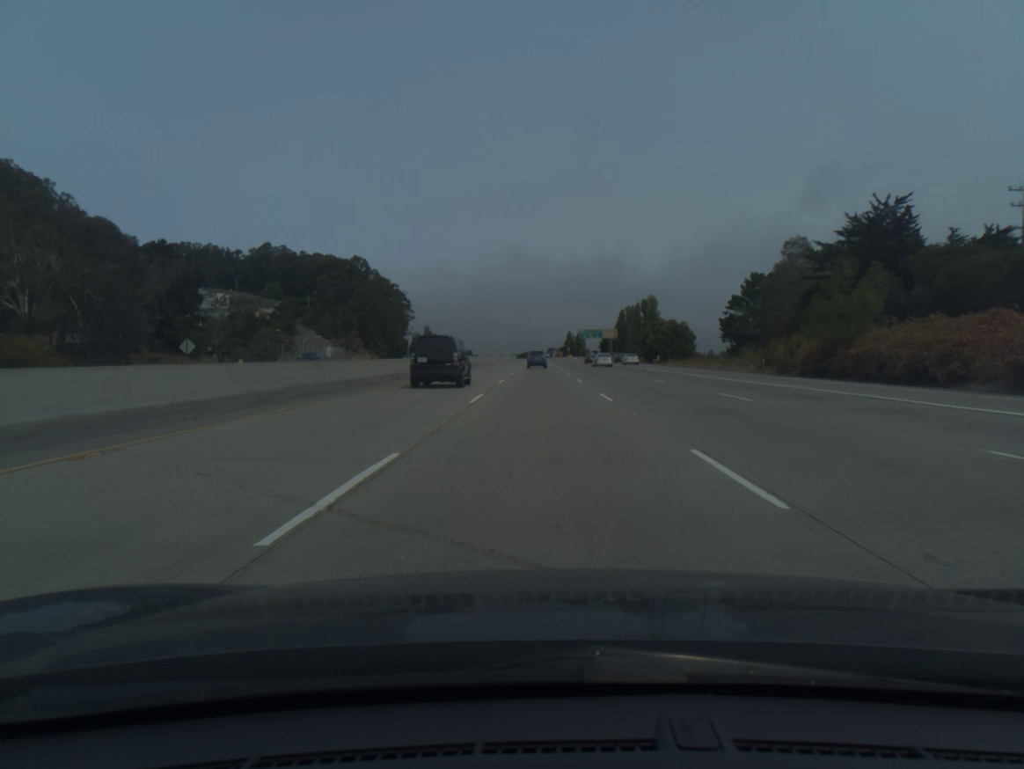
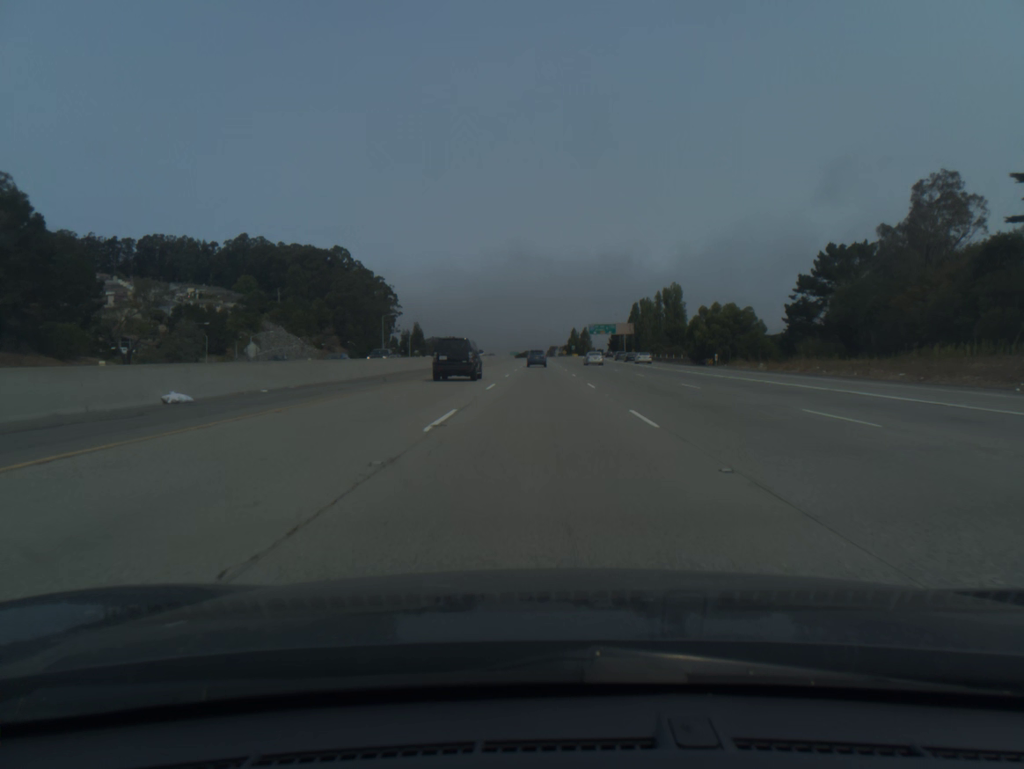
(0.0, +37.1) m; 0°
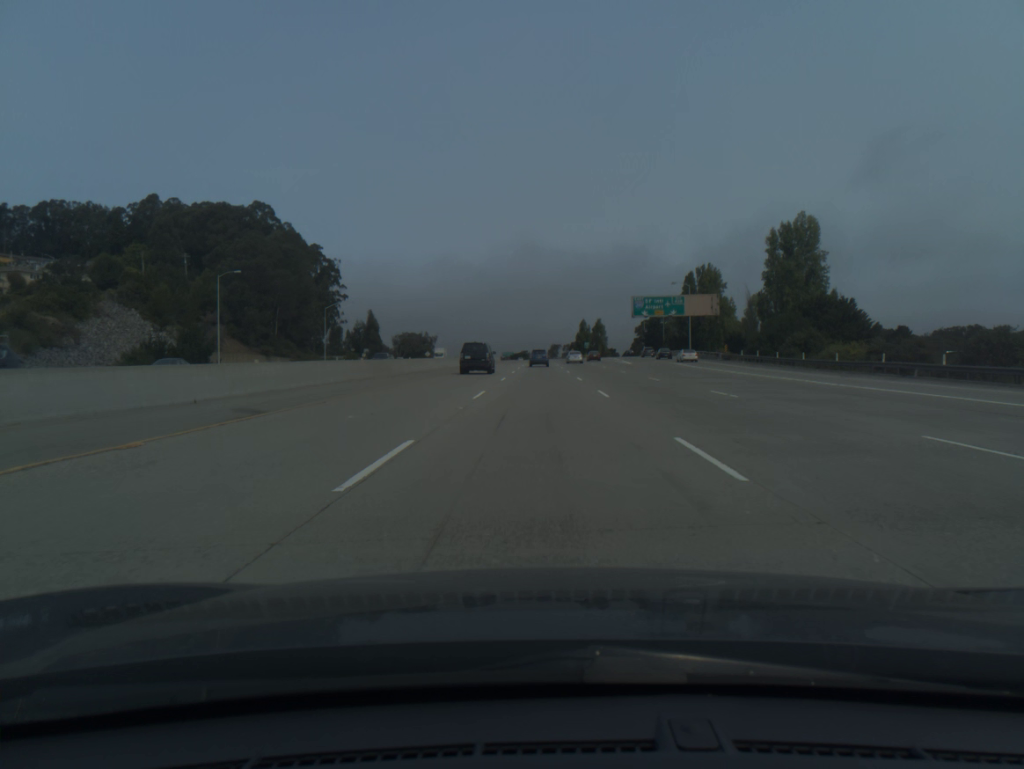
(-0.1, +93.3) m; 0°
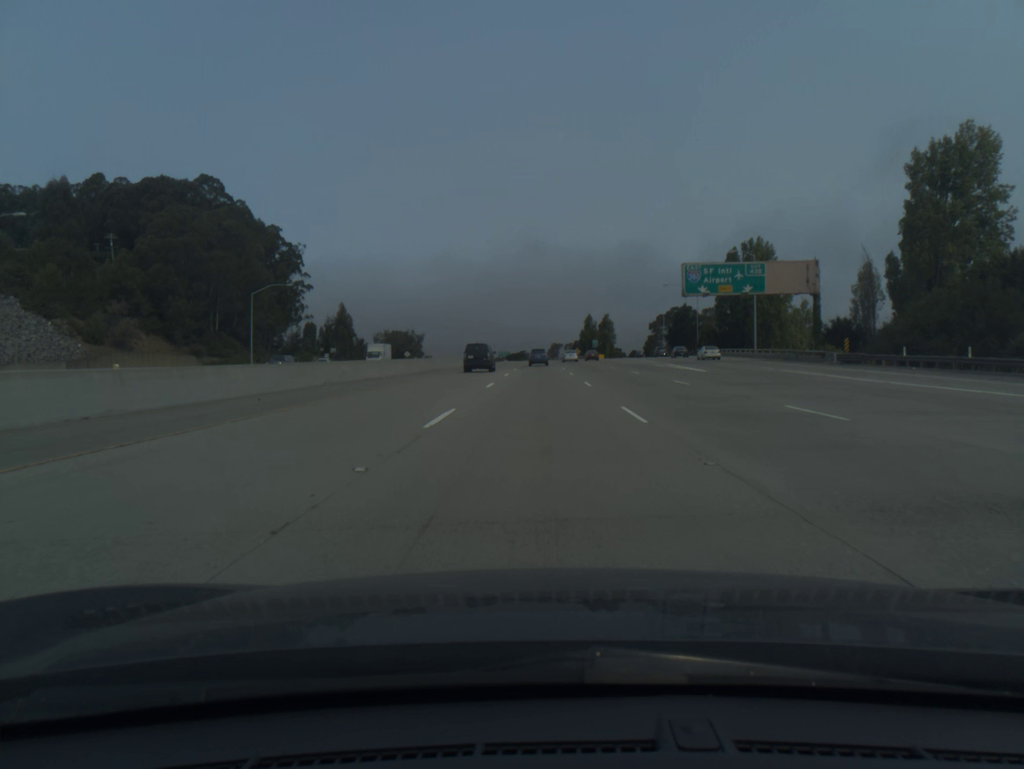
(0.0, +37.5) m; 0°
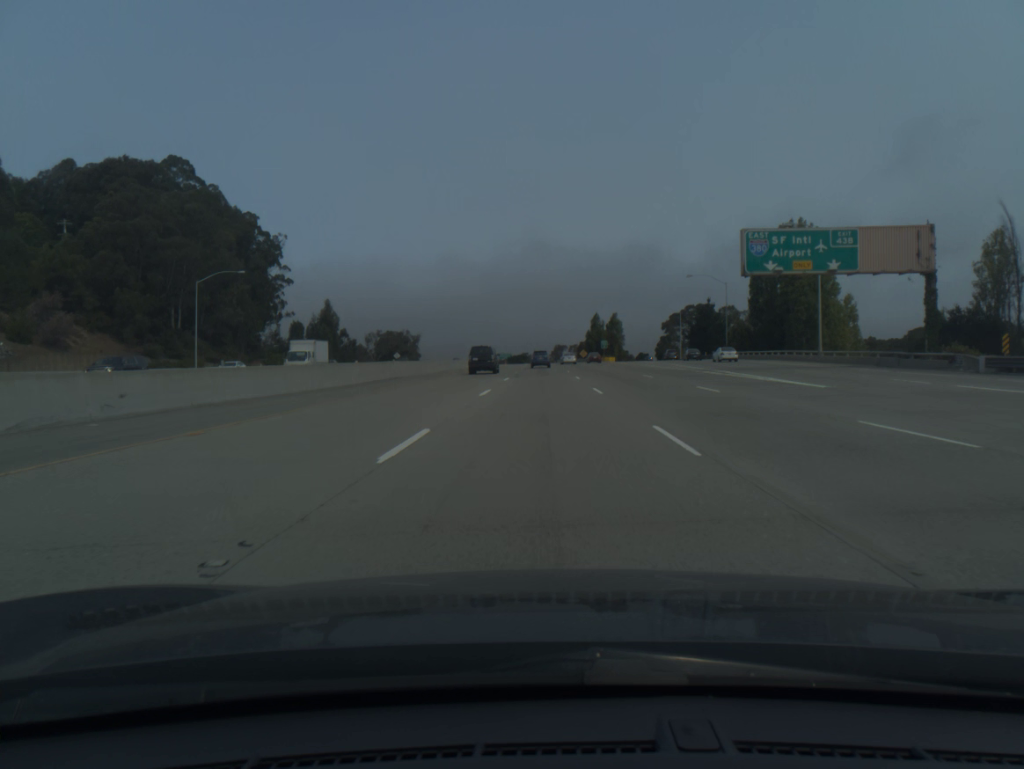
(0.0, +18.8) m; 0°
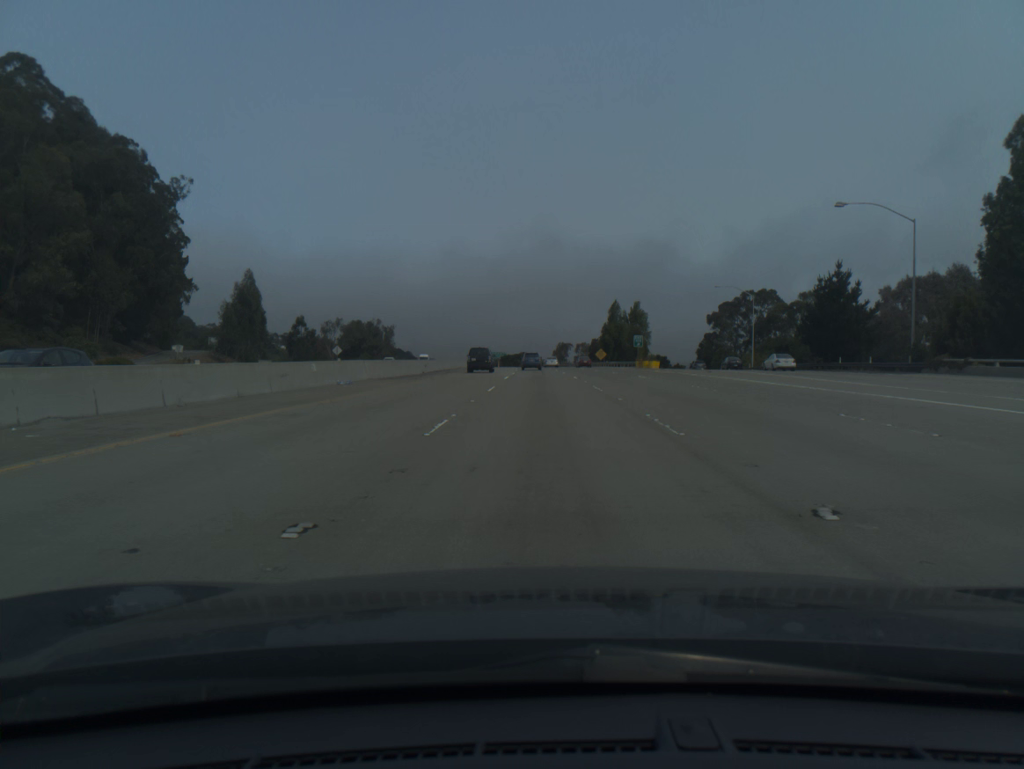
(0.0, +56.5) m; 0°
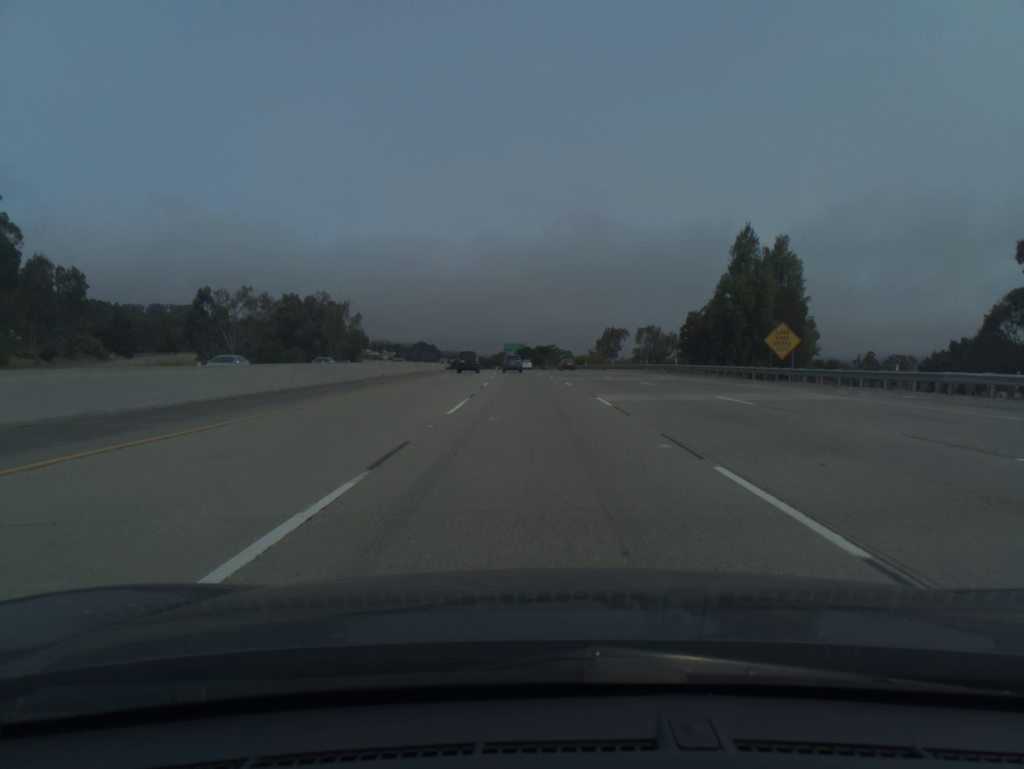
(-1.0, +94.7) m; -2°
